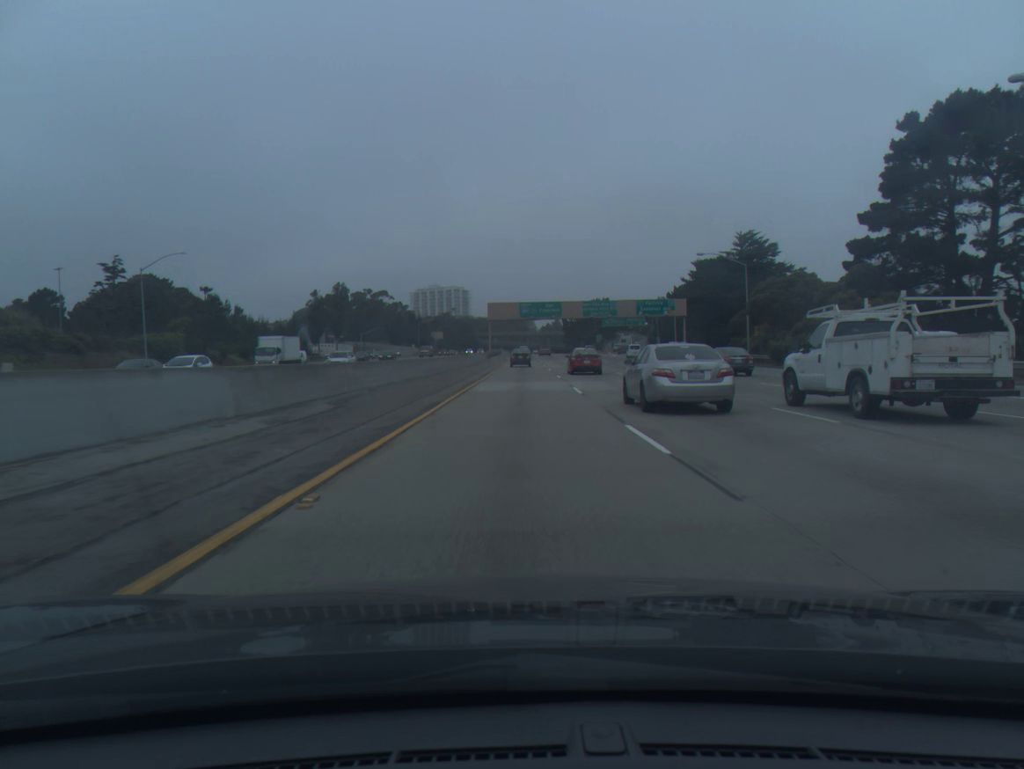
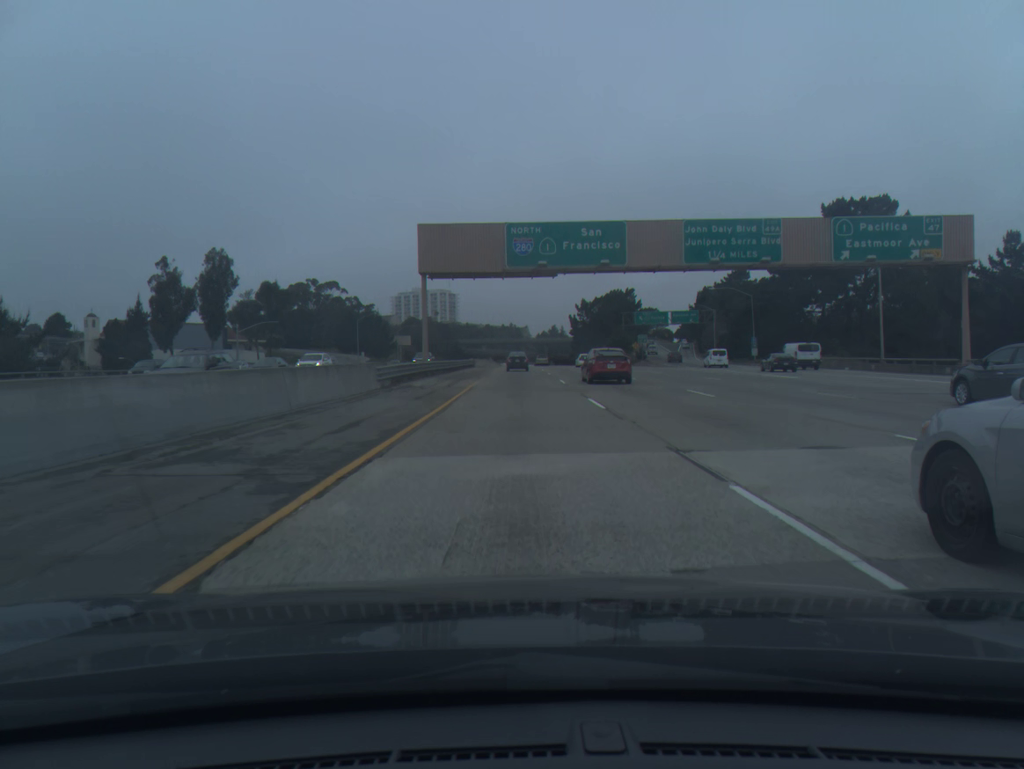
(+0.2, +78.8) m; 0°
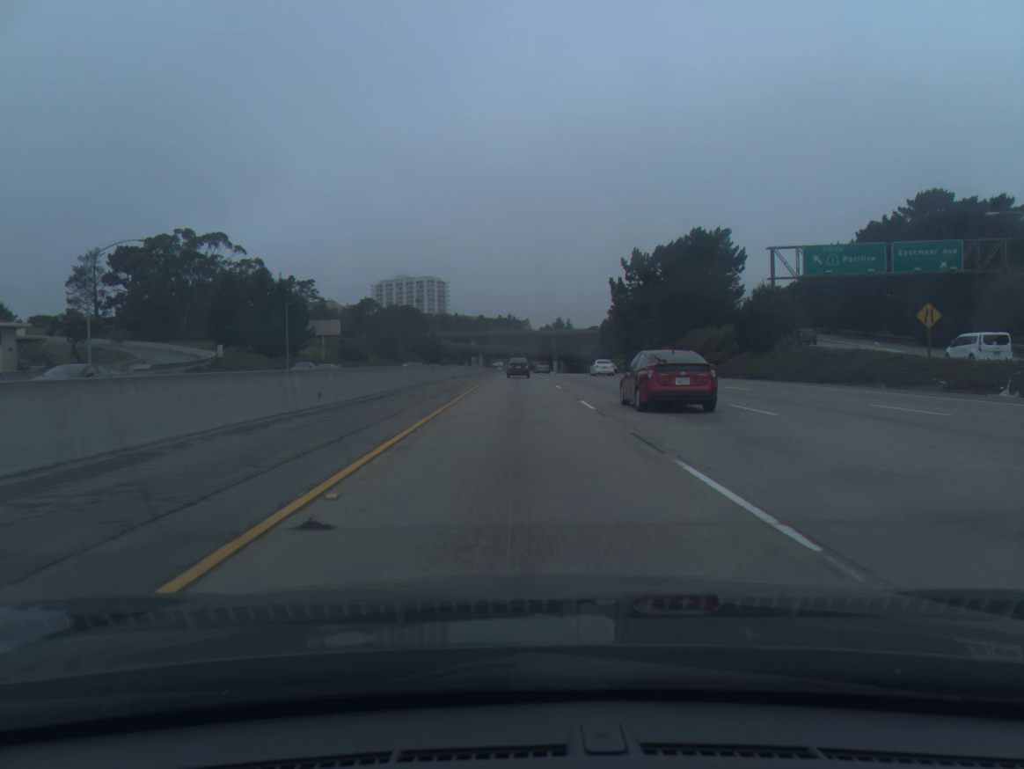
(-0.1, +95.6) m; 0°
